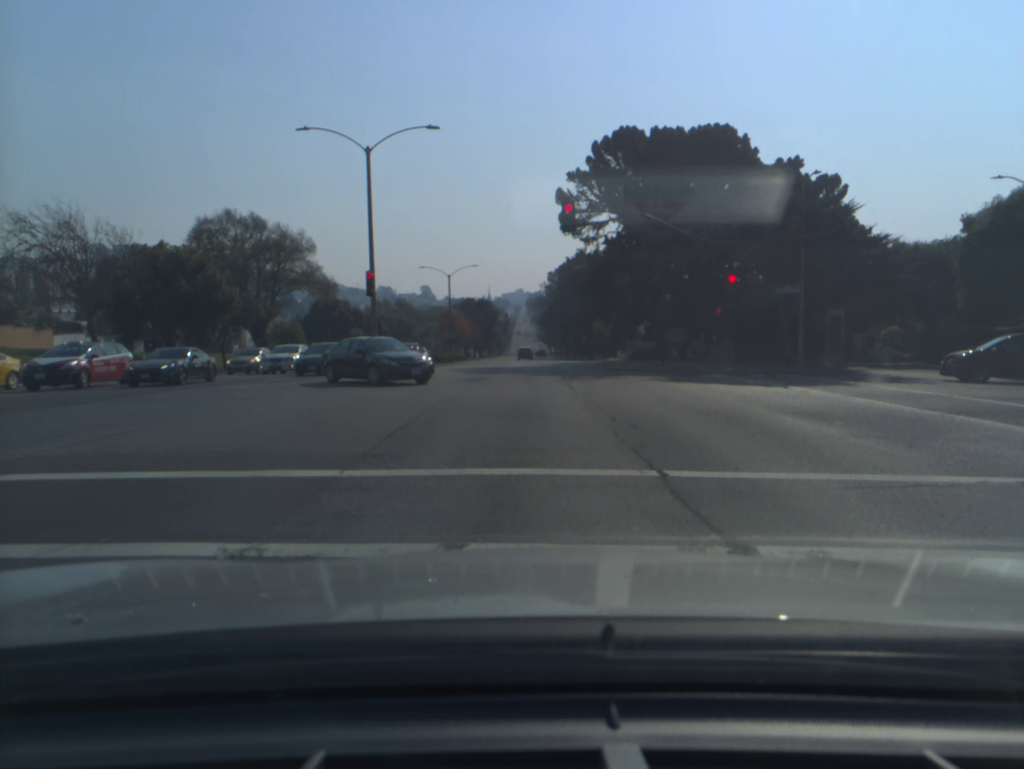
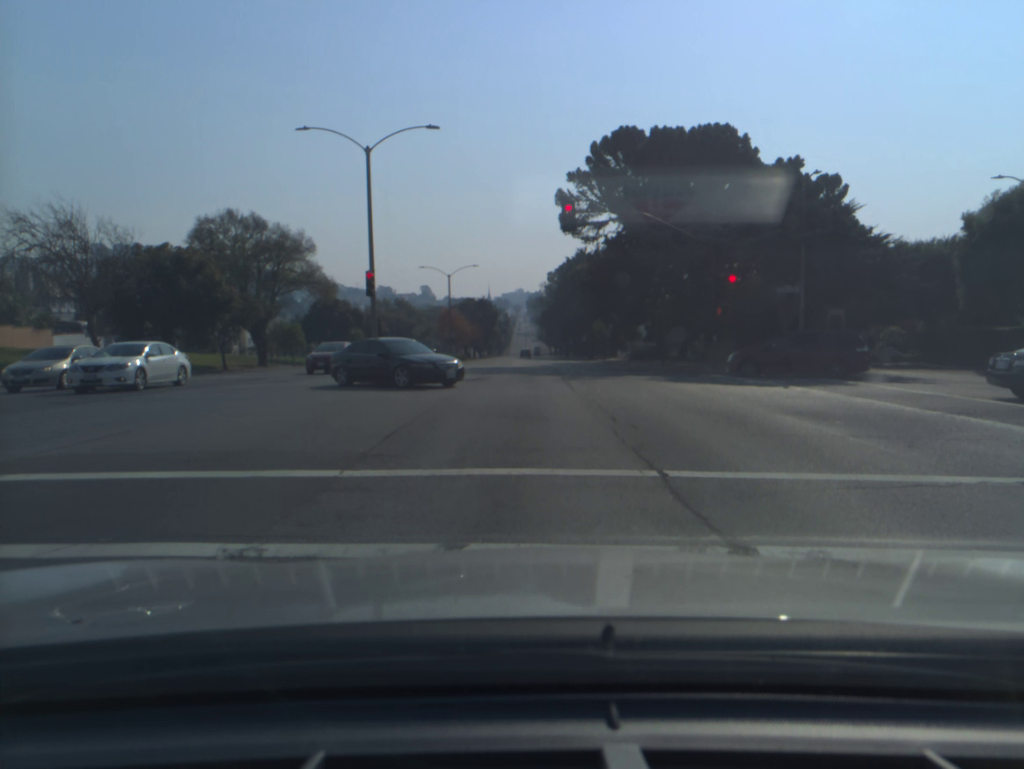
(0.0, 0.0) m; 0°
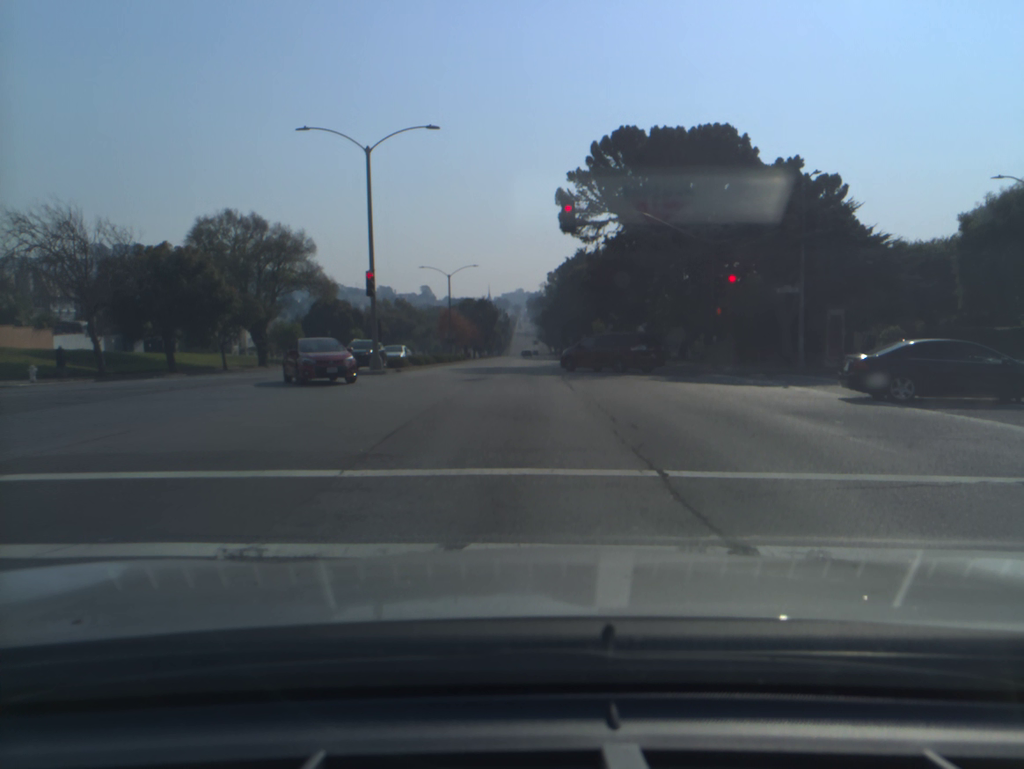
(0.0, 0.0) m; 0°
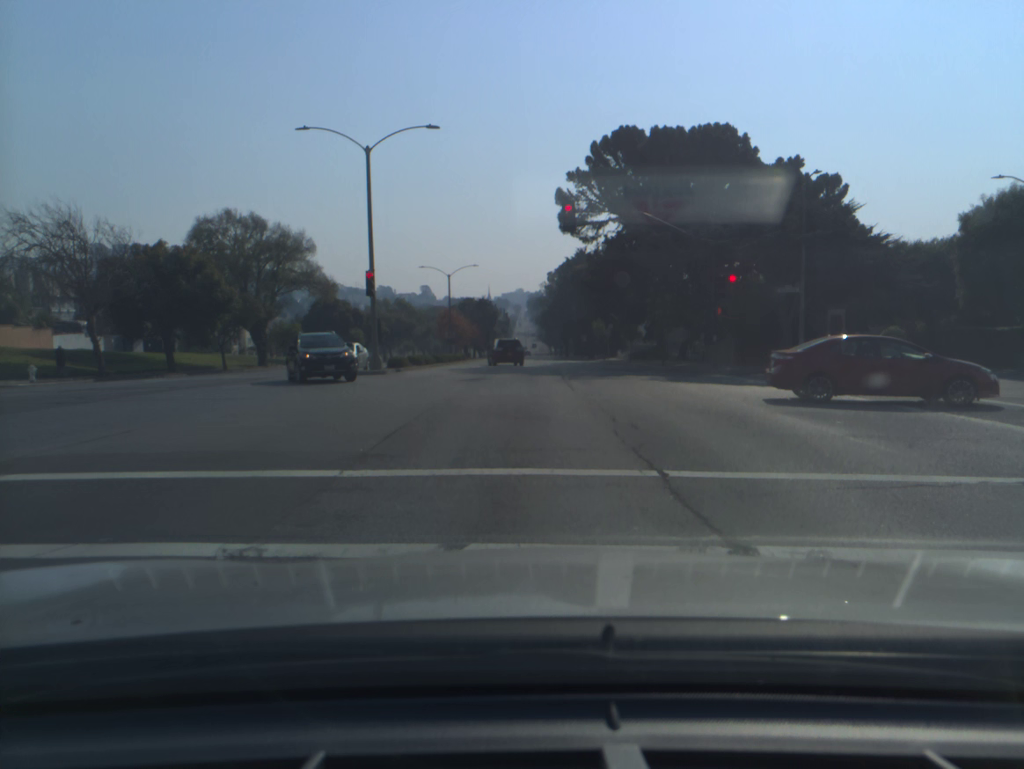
(0.0, 0.0) m; 0°
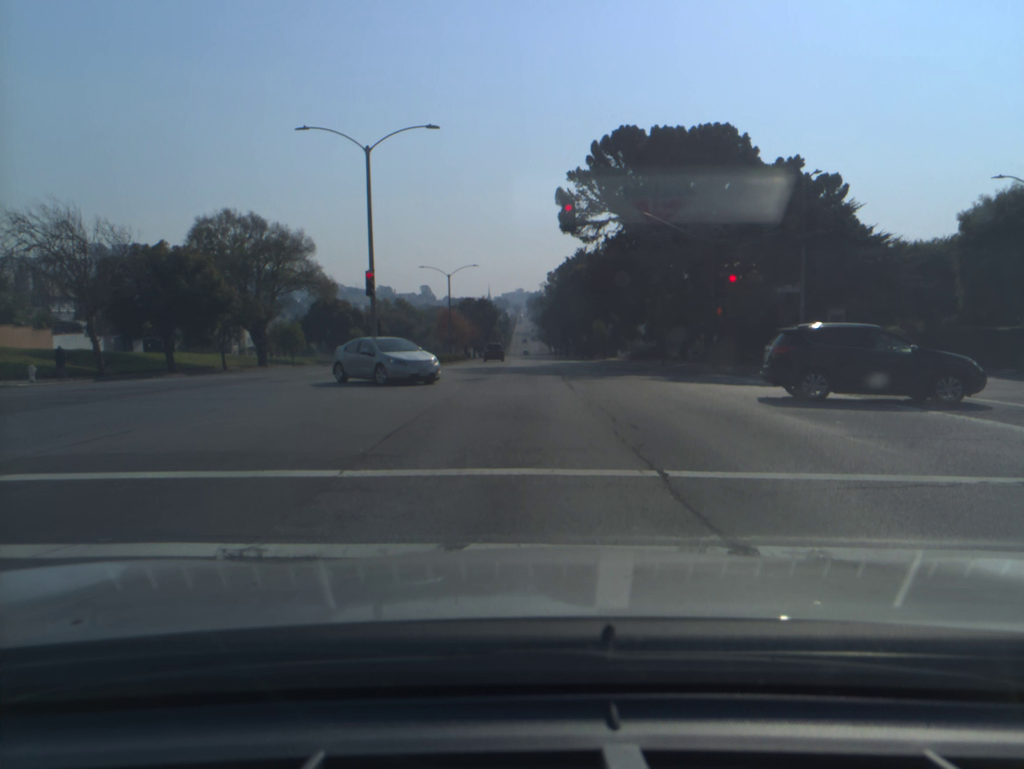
(0.0, 0.0) m; 0°
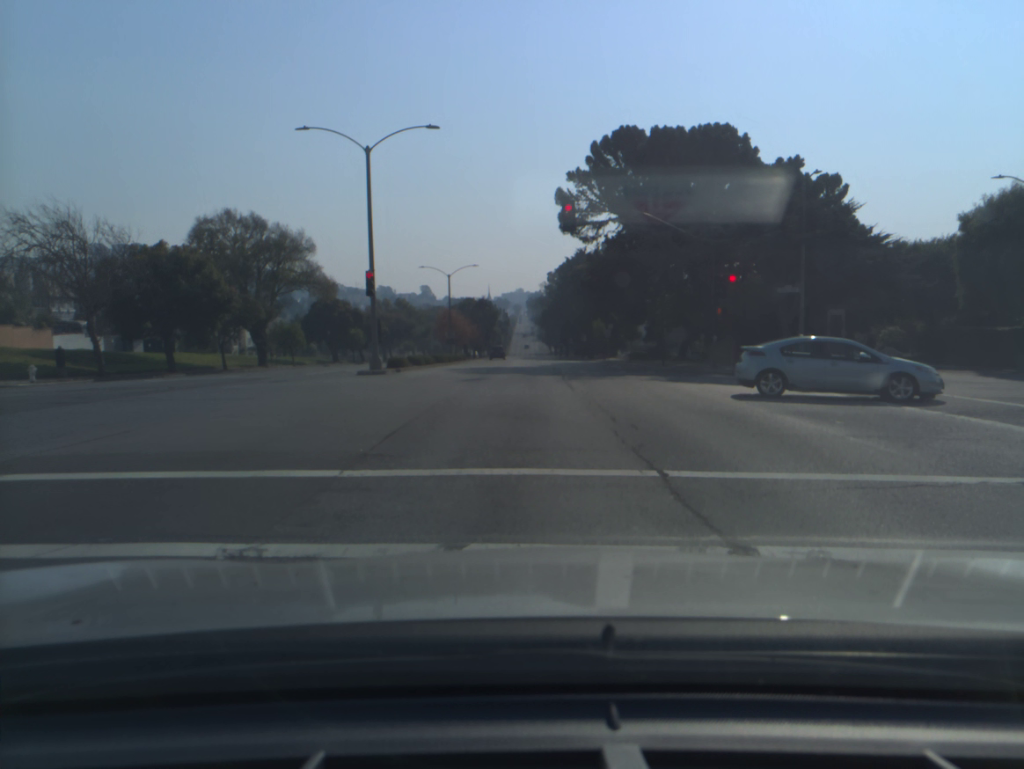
(0.0, 0.0) m; 0°
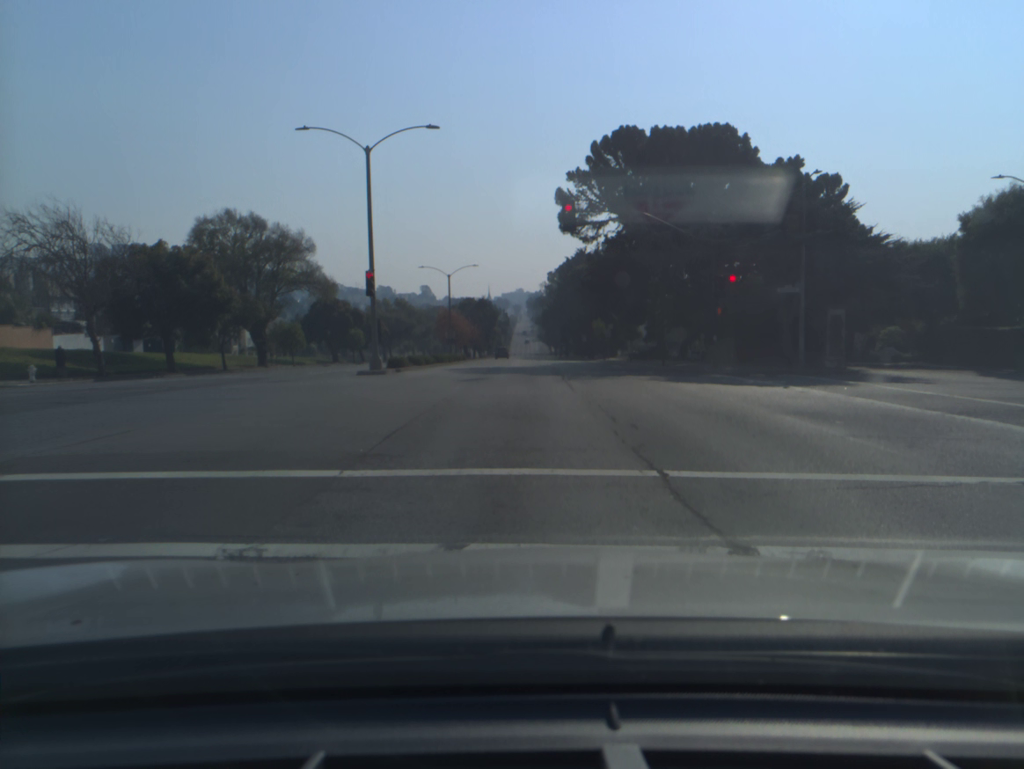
(0.0, 0.0) m; 0°
